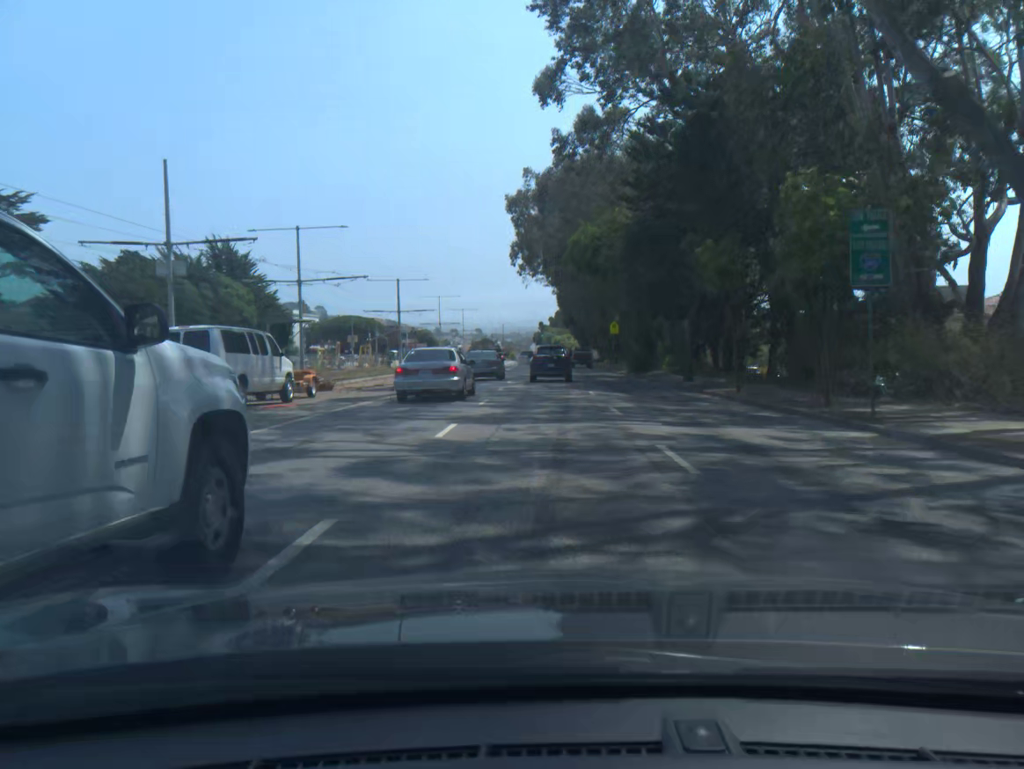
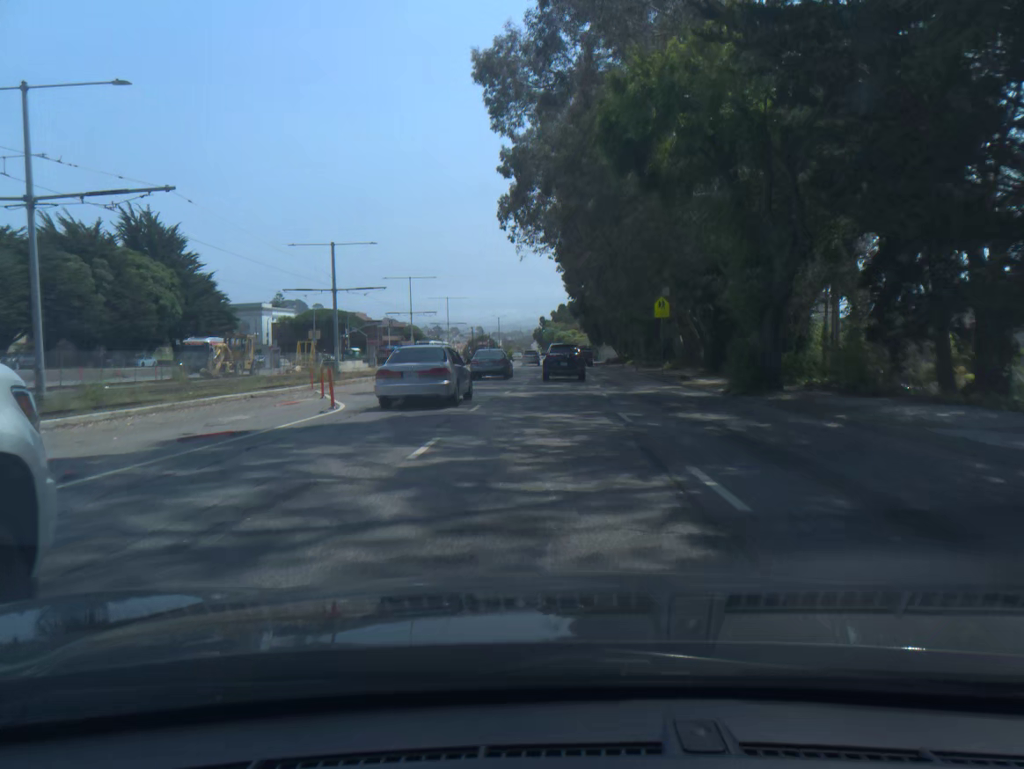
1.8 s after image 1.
(-0.1, +26.0) m; 0°
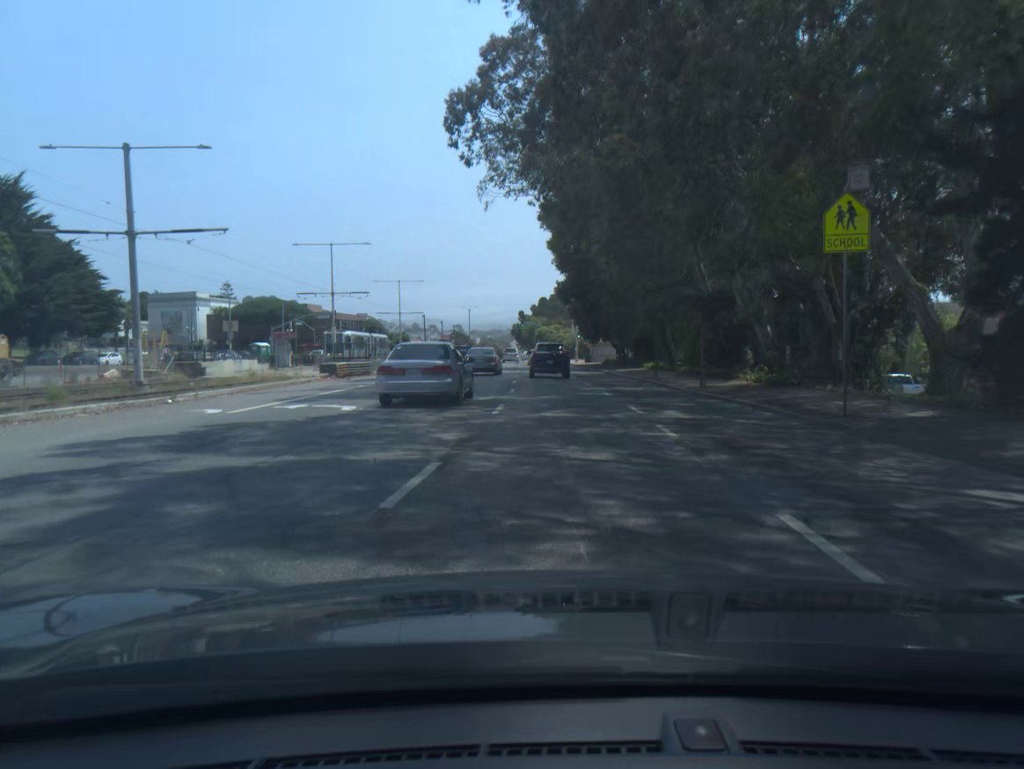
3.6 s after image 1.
(+0.2, +26.0) m; +2°
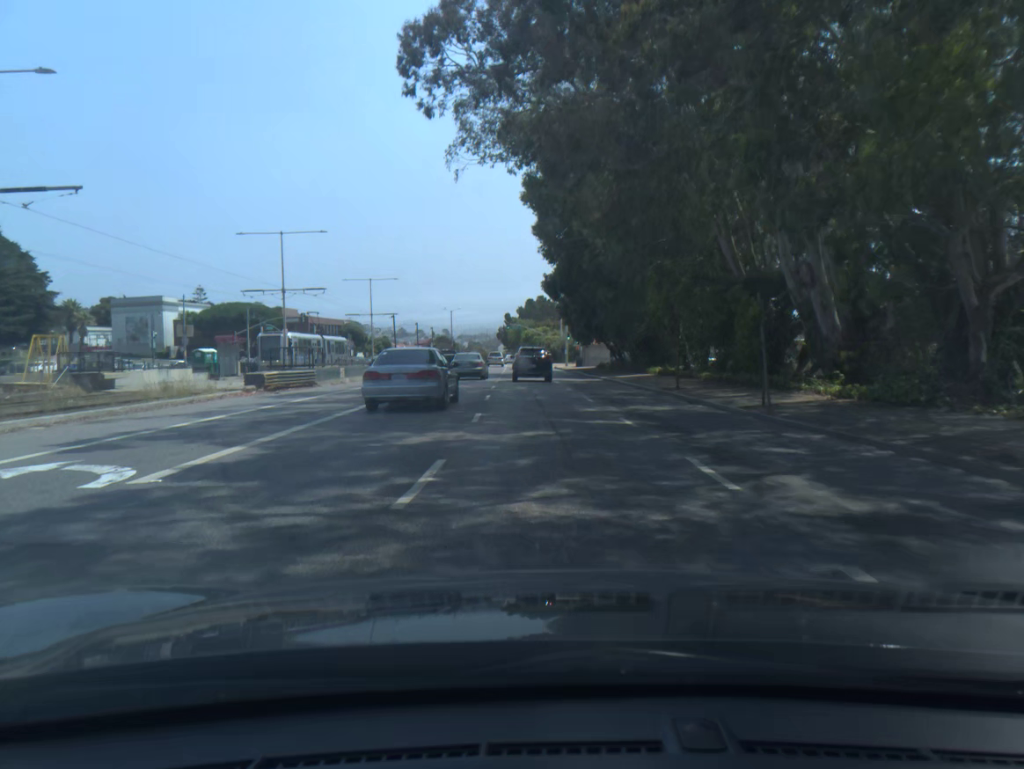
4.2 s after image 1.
(+0.1, +8.8) m; +1°
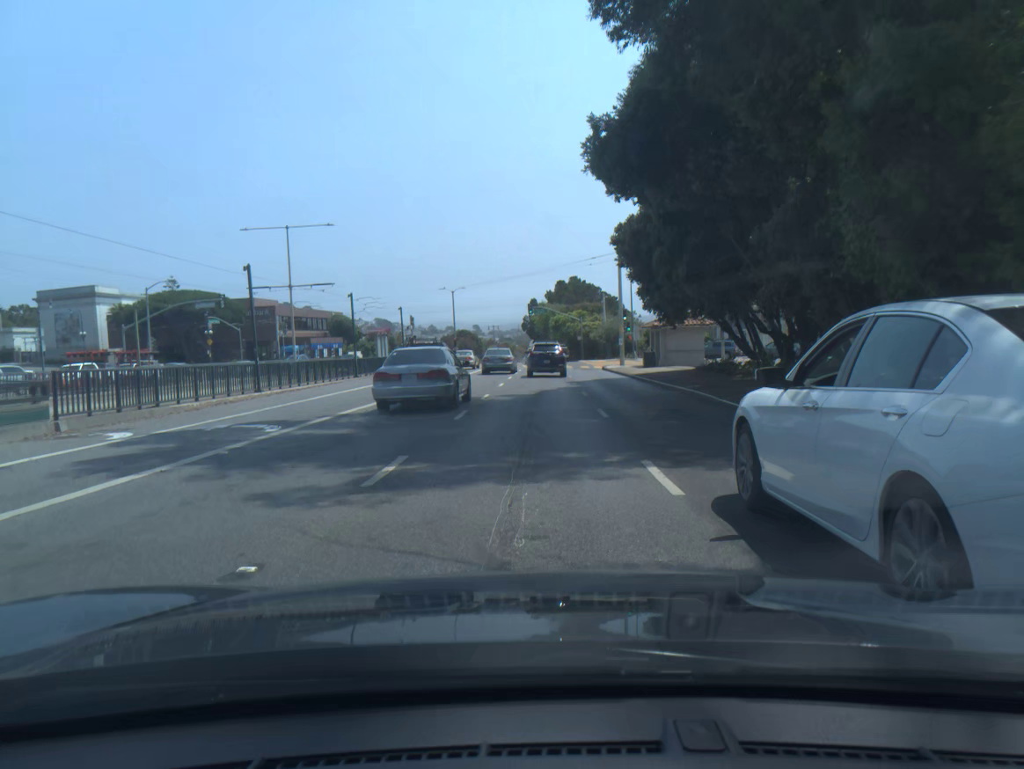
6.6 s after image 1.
(-0.6, +36.5) m; -3°
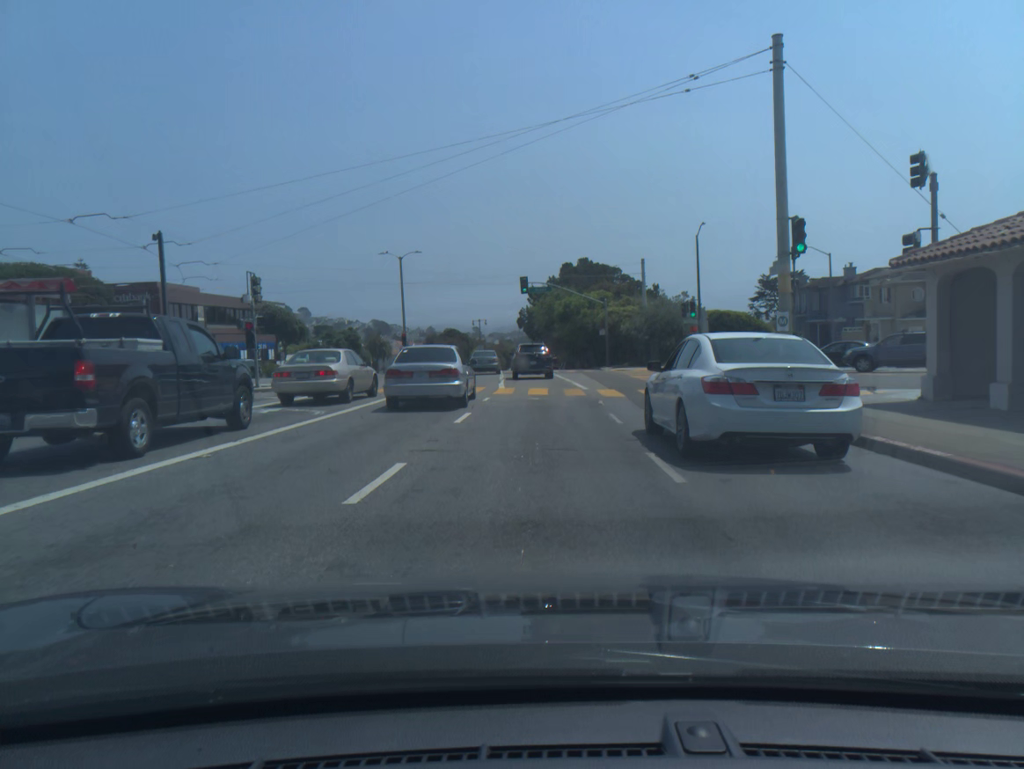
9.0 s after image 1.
(0.0, +37.0) m; 0°
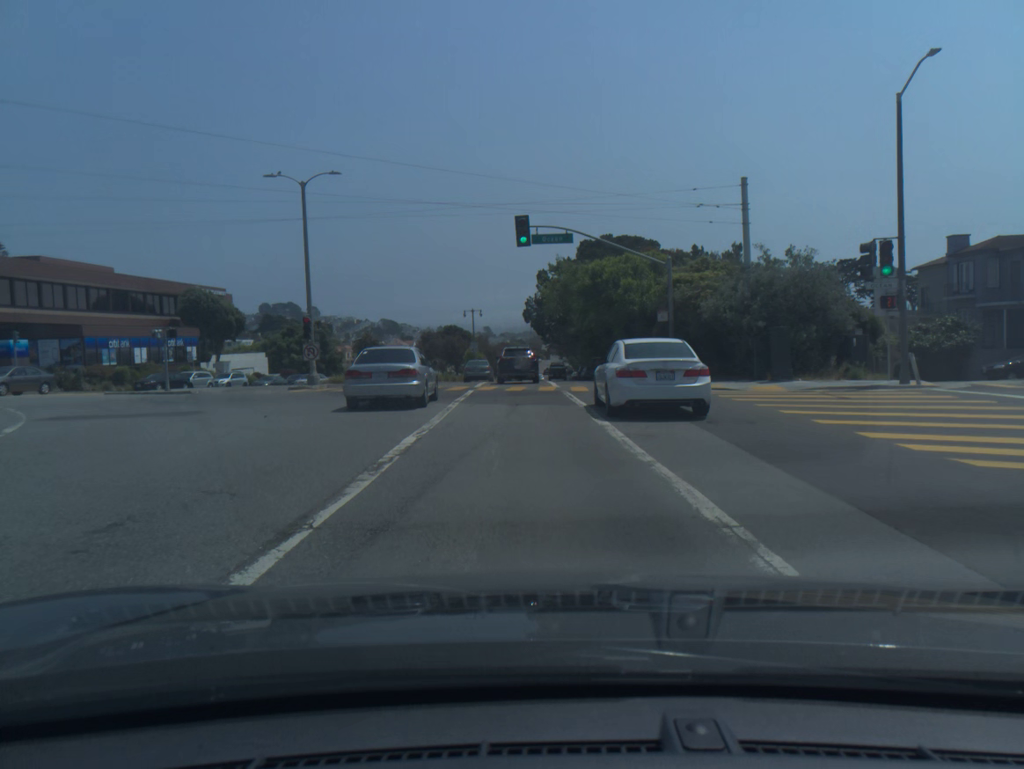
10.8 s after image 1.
(-0.1, +27.7) m; -1°
